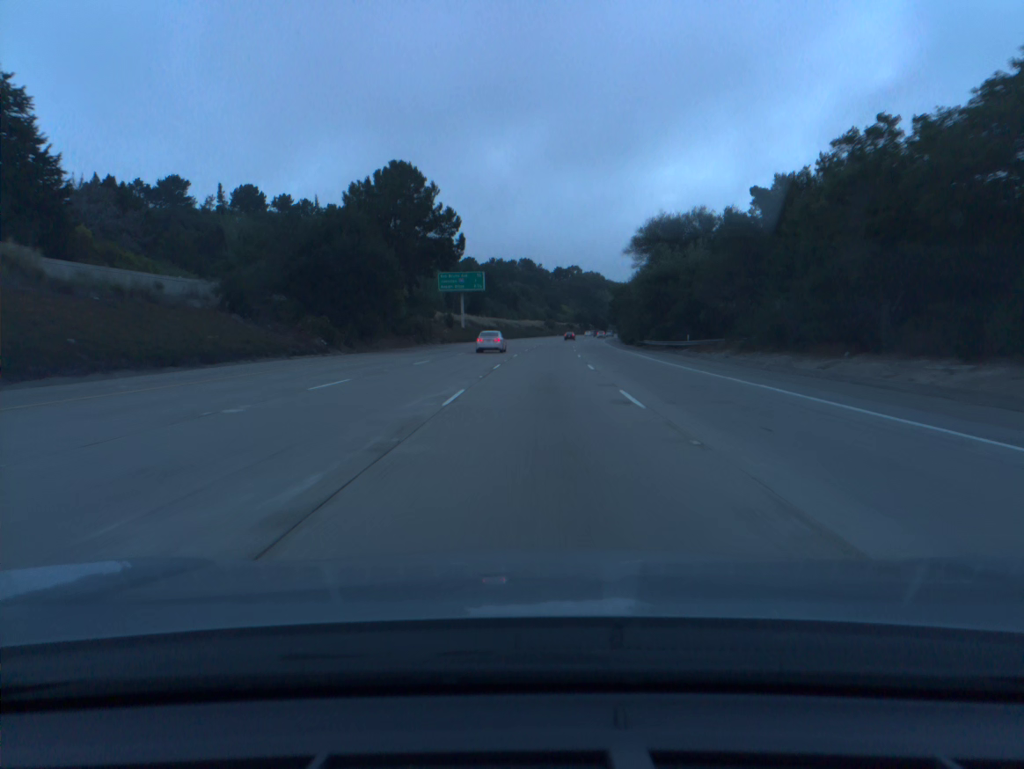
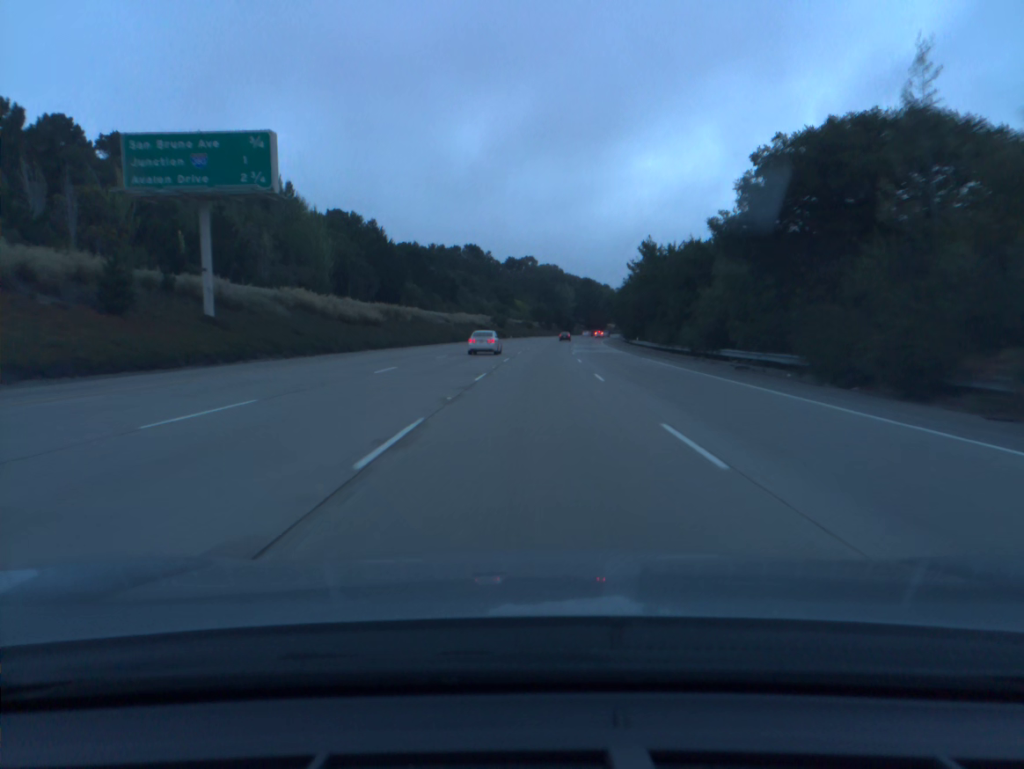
(+2.5, +80.1) m; +3°
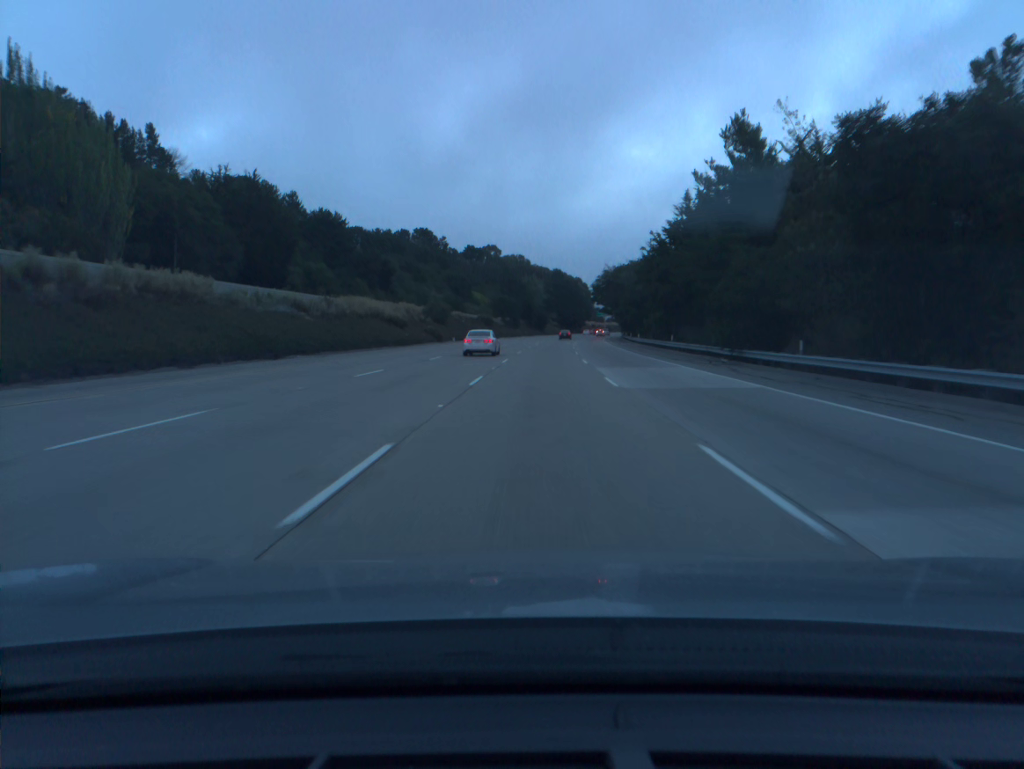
(+1.3, +60.5) m; +2°
